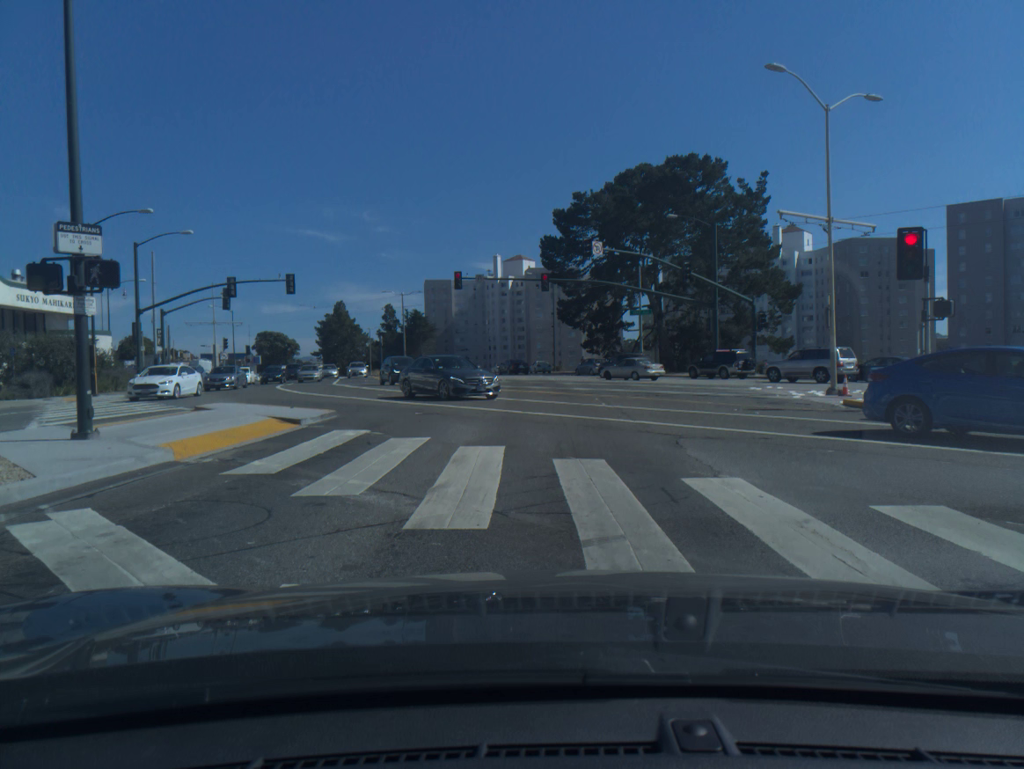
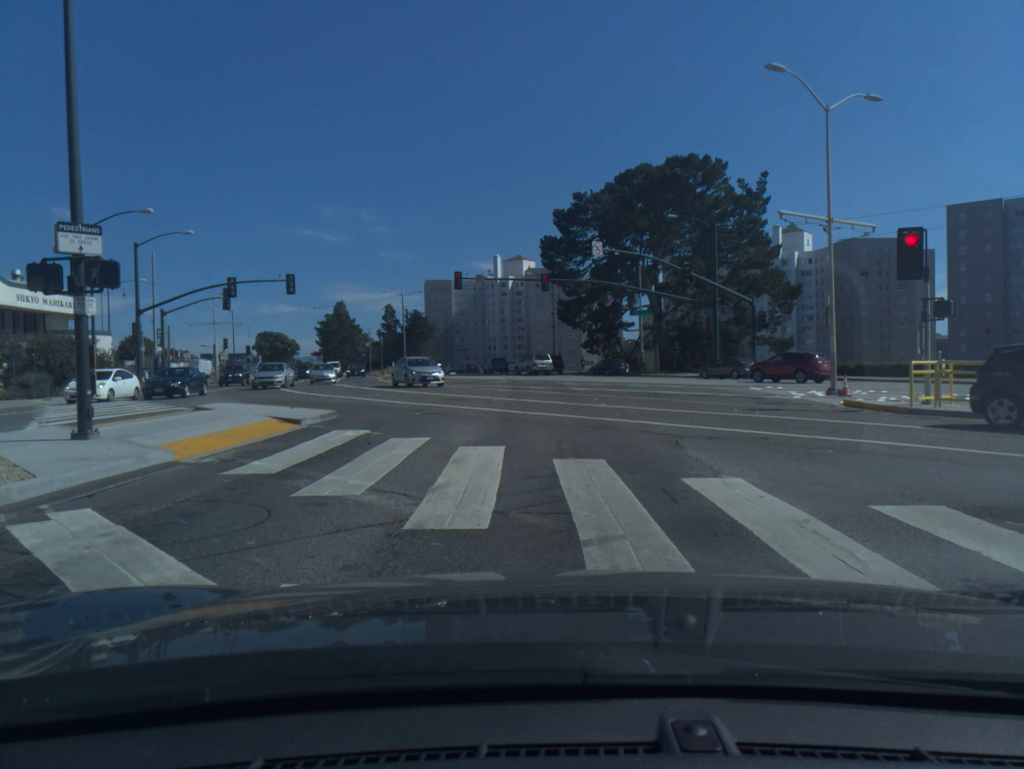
(0.0, 0.0) m; 0°
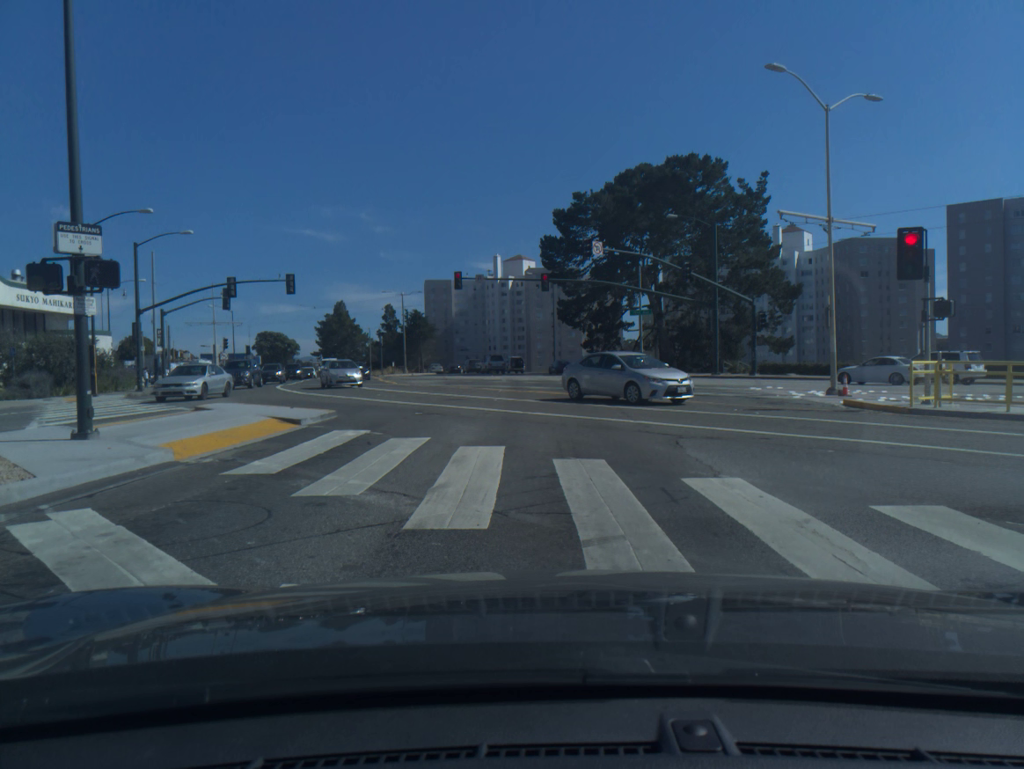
(0.0, 0.0) m; 0°
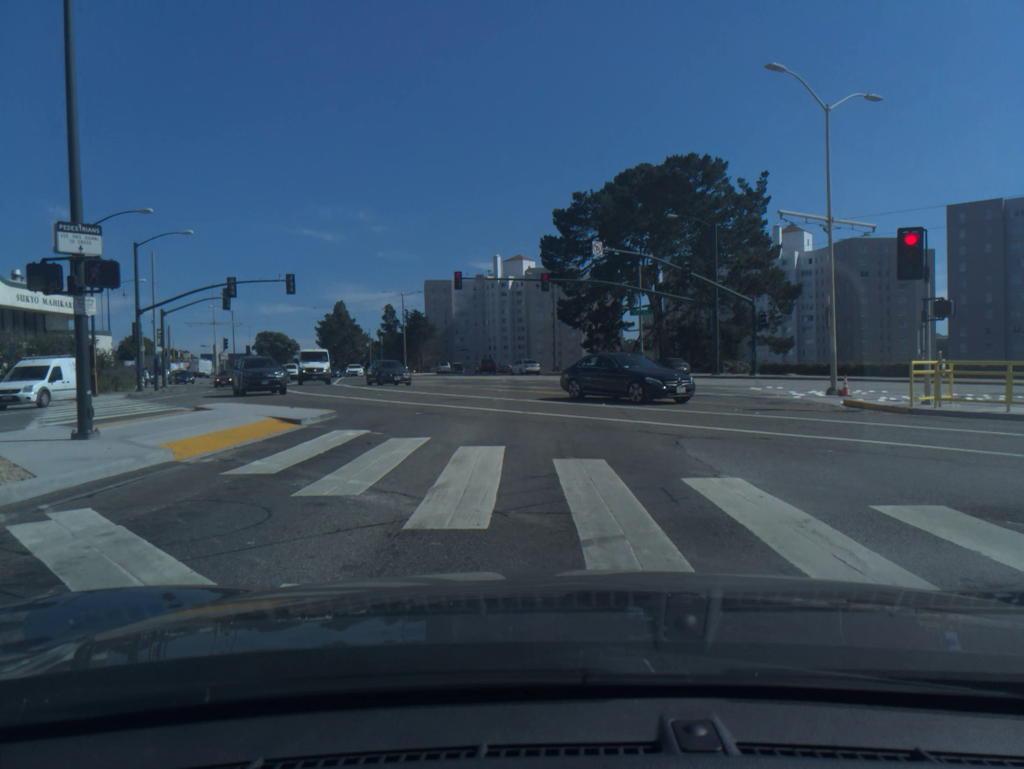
(0.0, 0.0) m; 0°
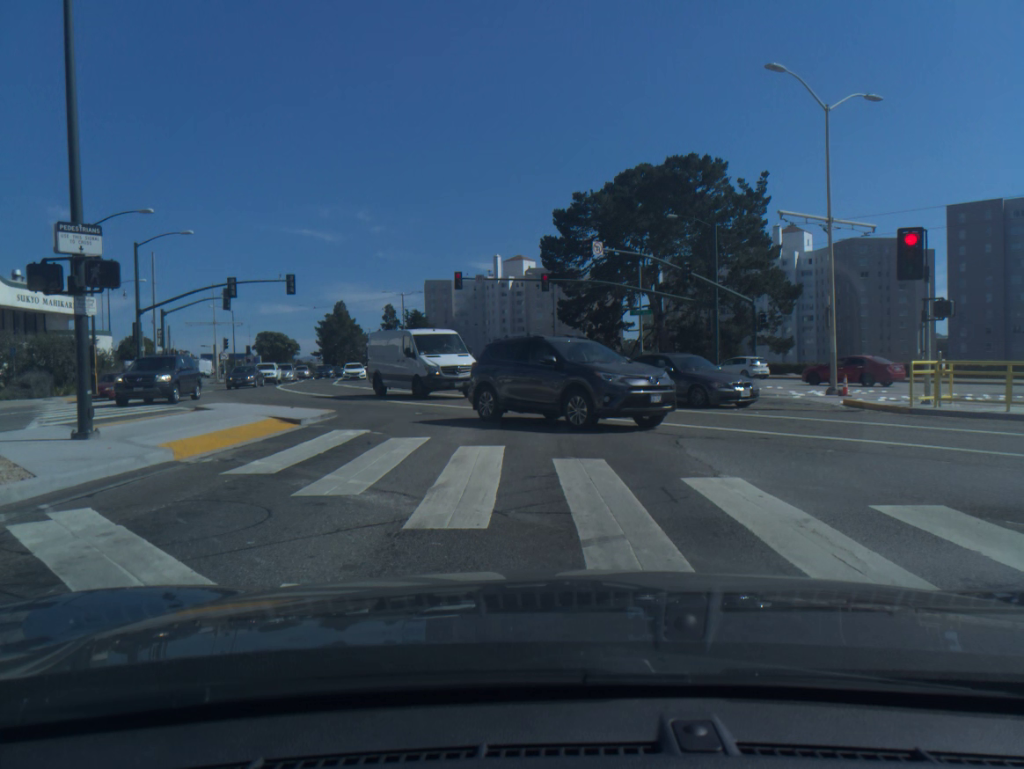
(0.0, 0.0) m; 0°
